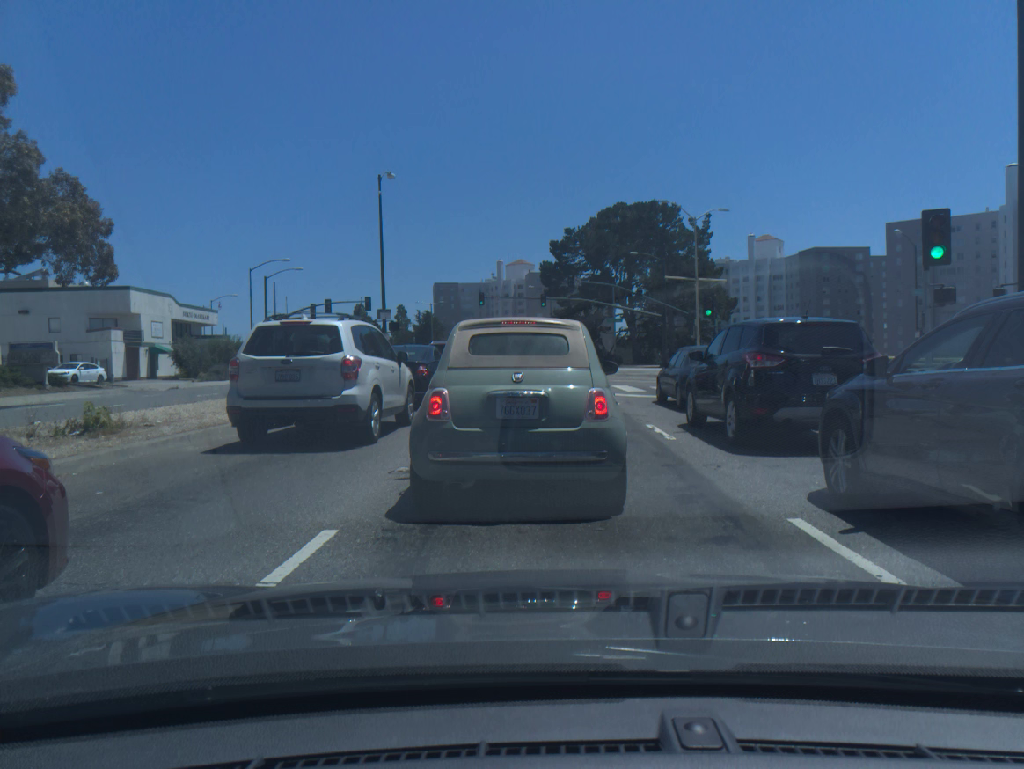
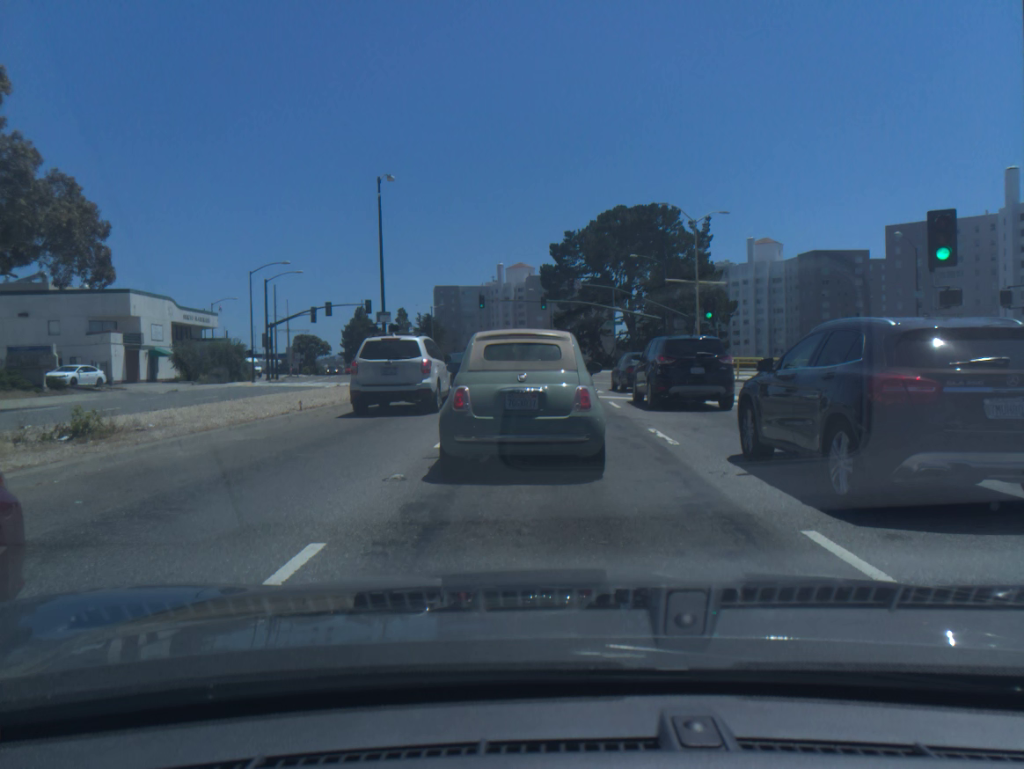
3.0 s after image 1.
(0.0, +0.3) m; -1°
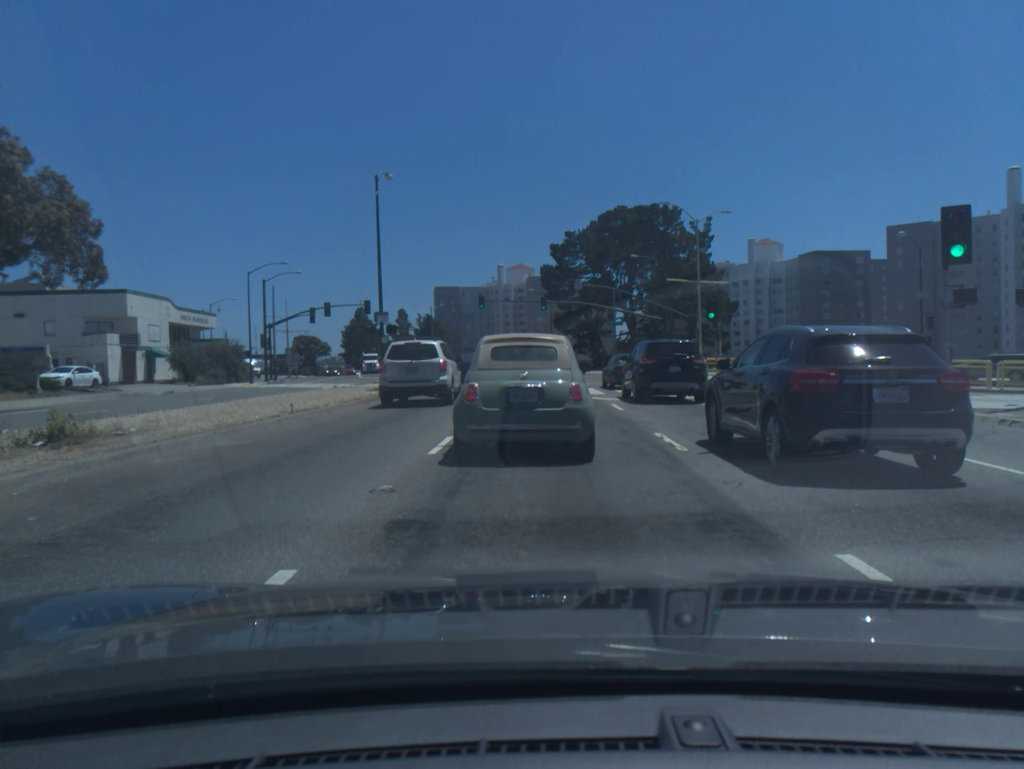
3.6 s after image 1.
(0.0, +0.6) m; 0°
